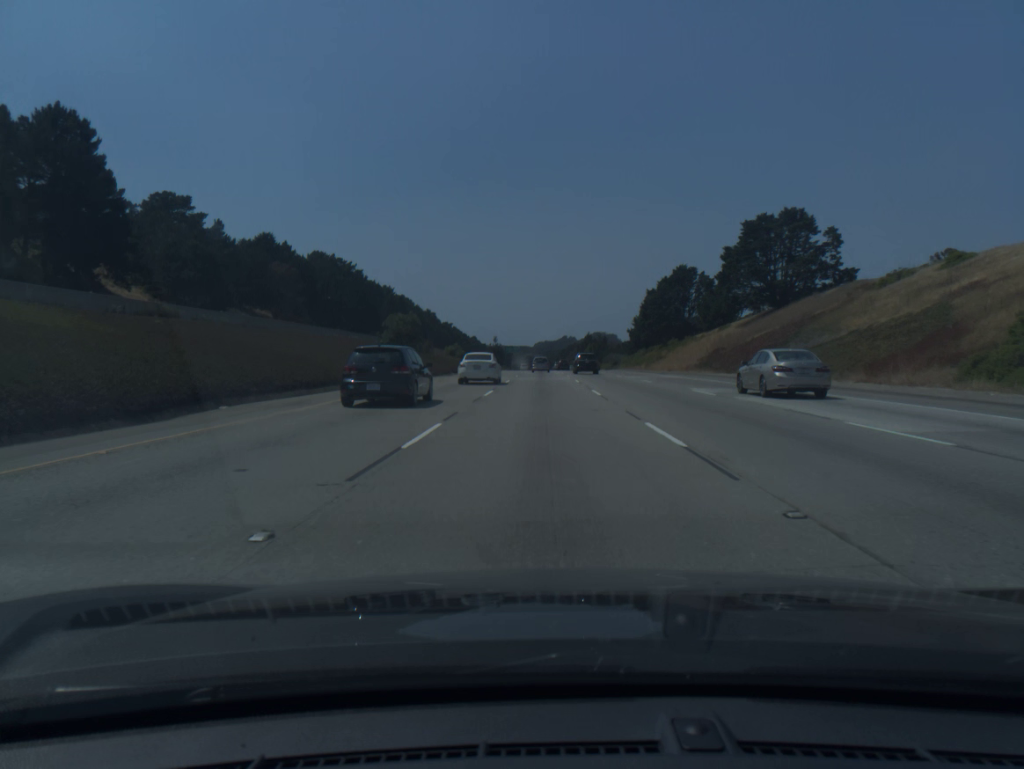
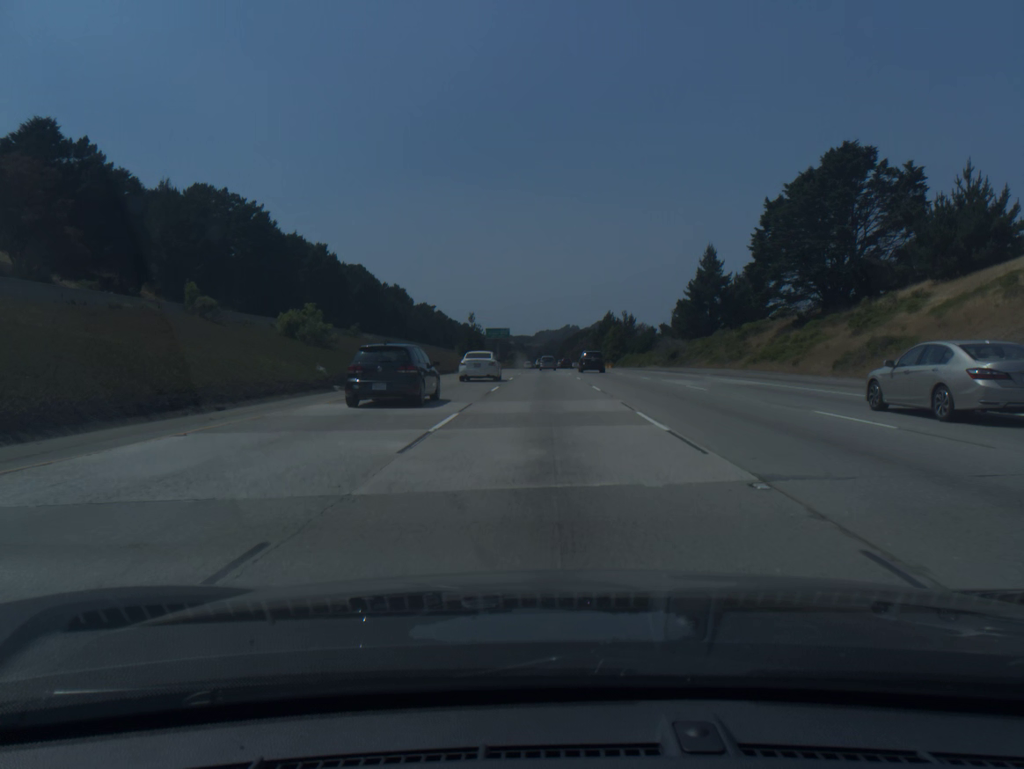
(-0.4, +85.8) m; 0°
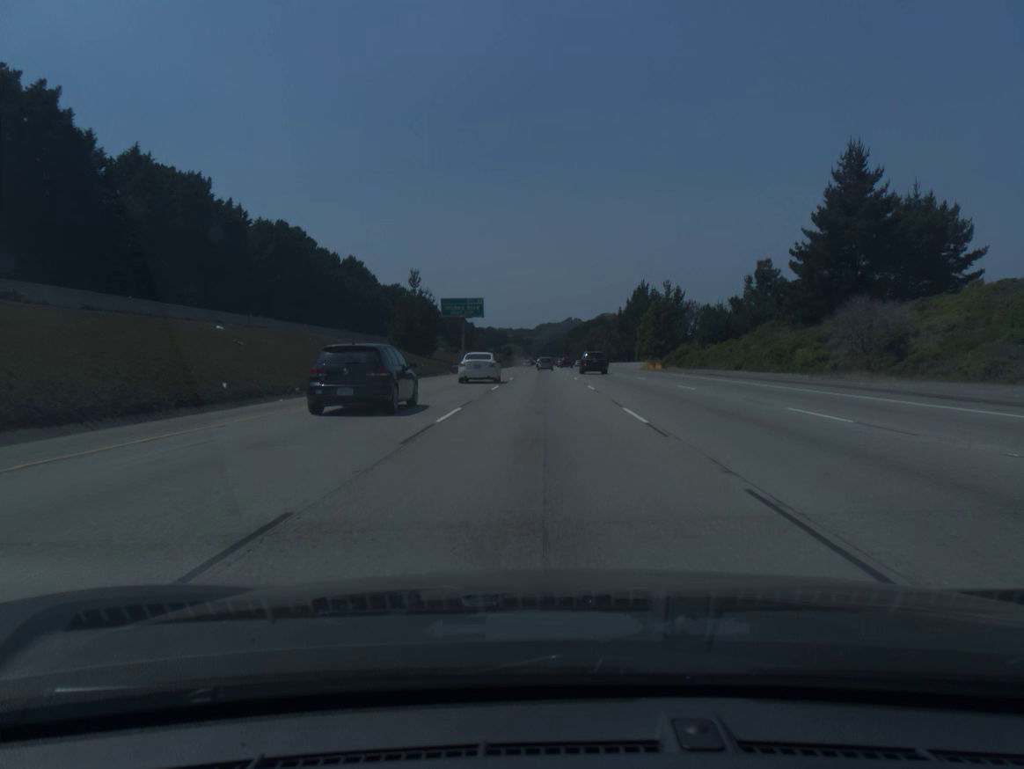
(0.0, +71.1) m; 0°
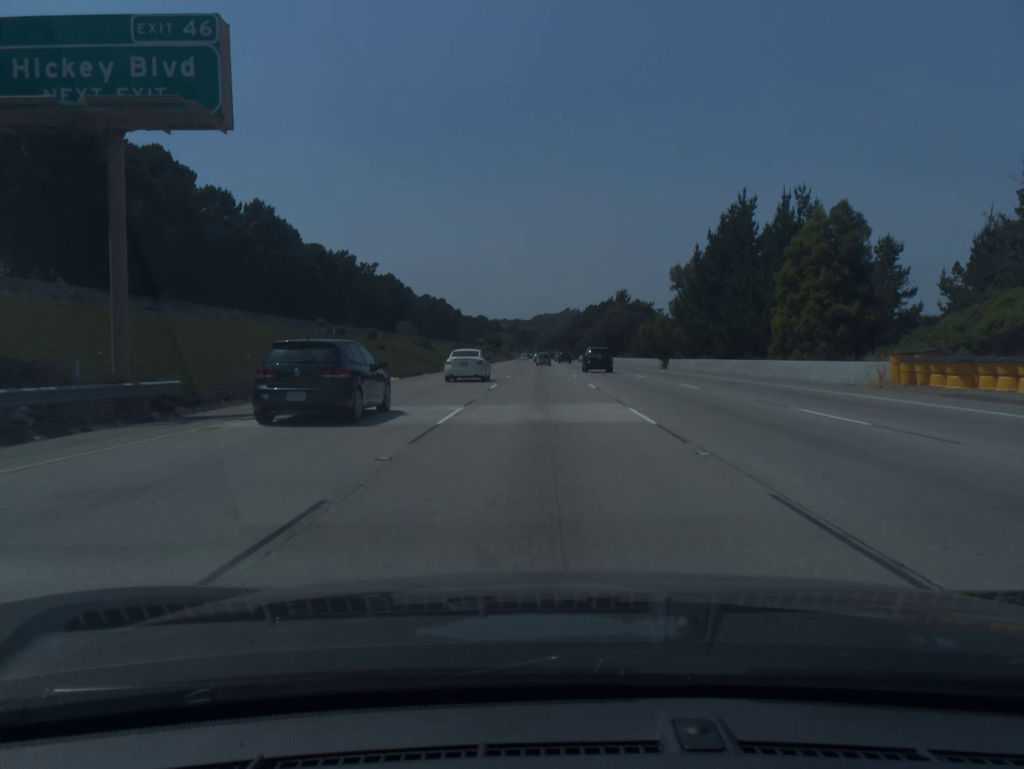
(-0.1, +73.5) m; 0°
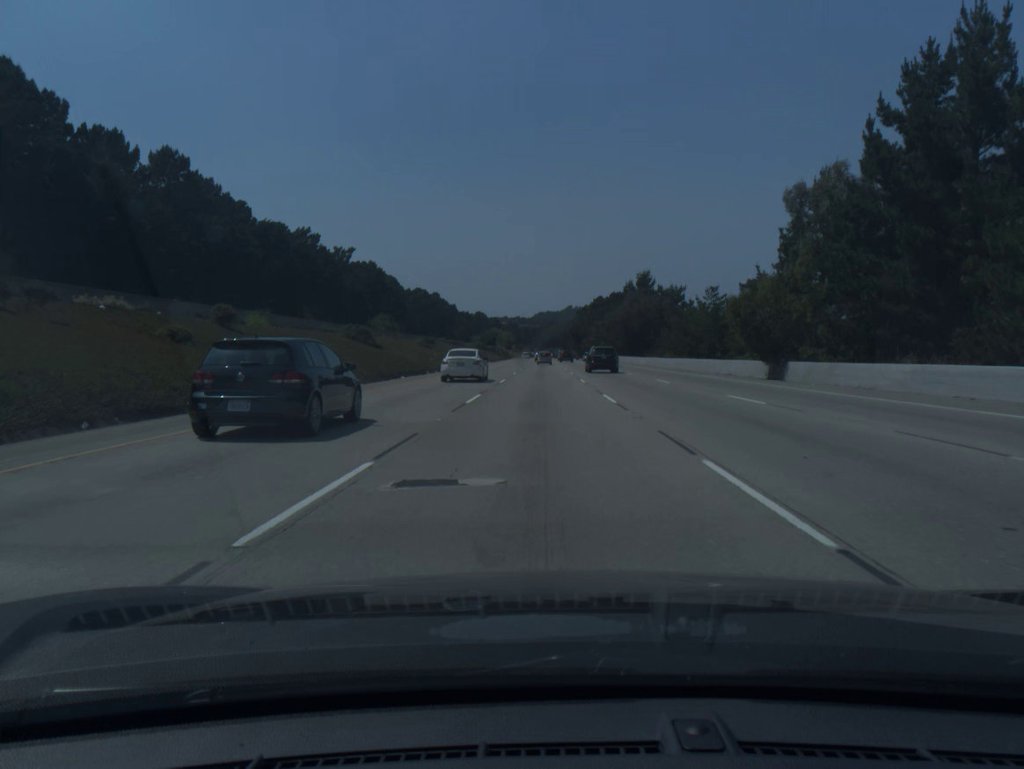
(0.0, +37.7) m; 0°
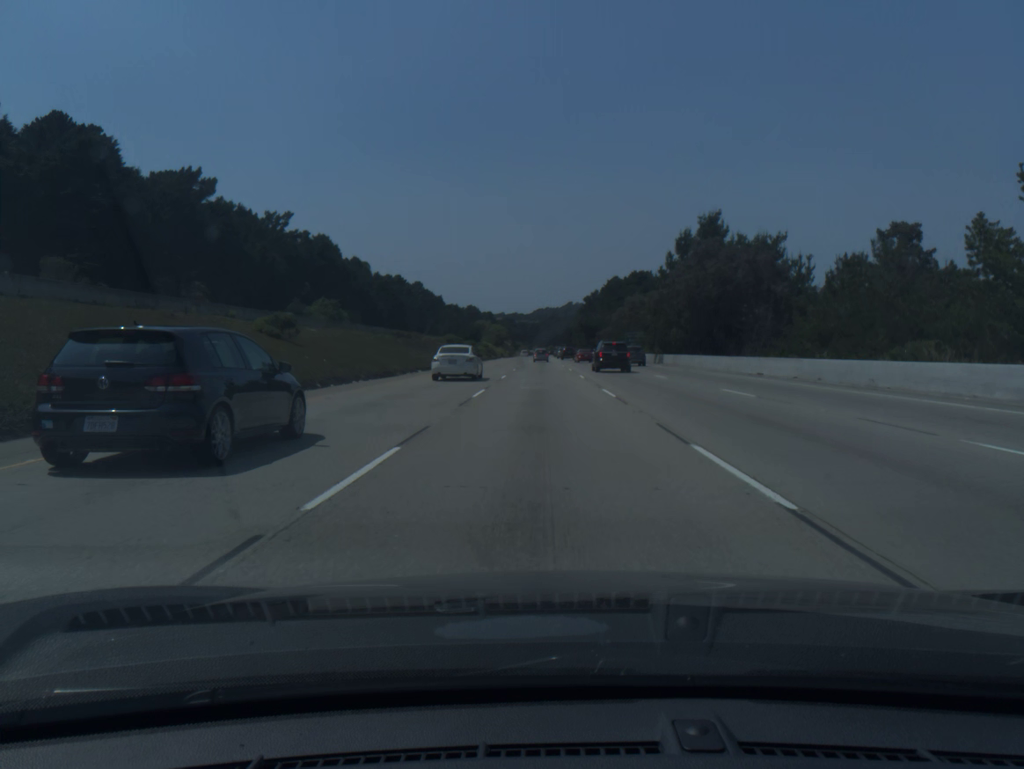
(-0.1, +57.5) m; 0°
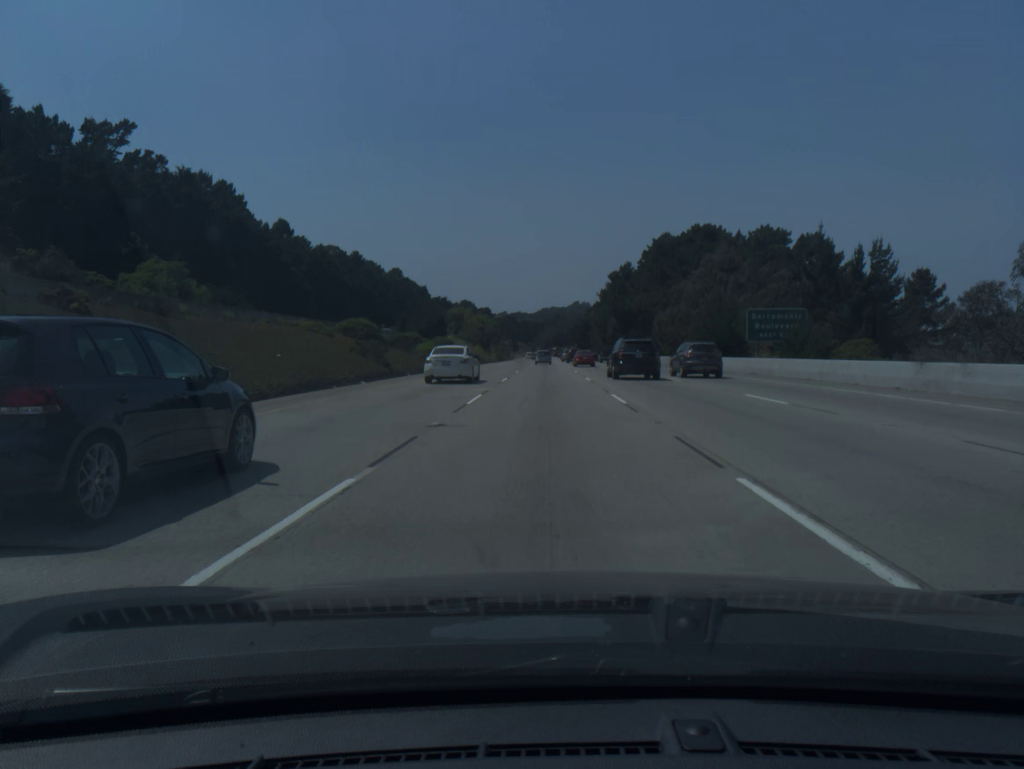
(-0.2, +75.4) m; 0°
